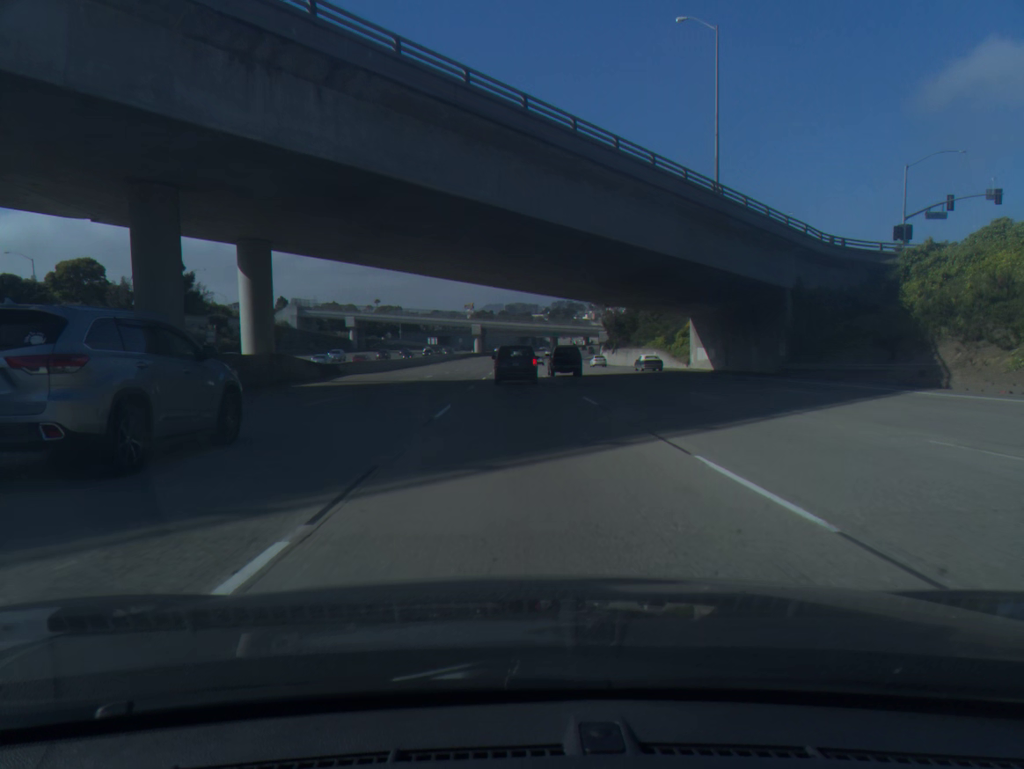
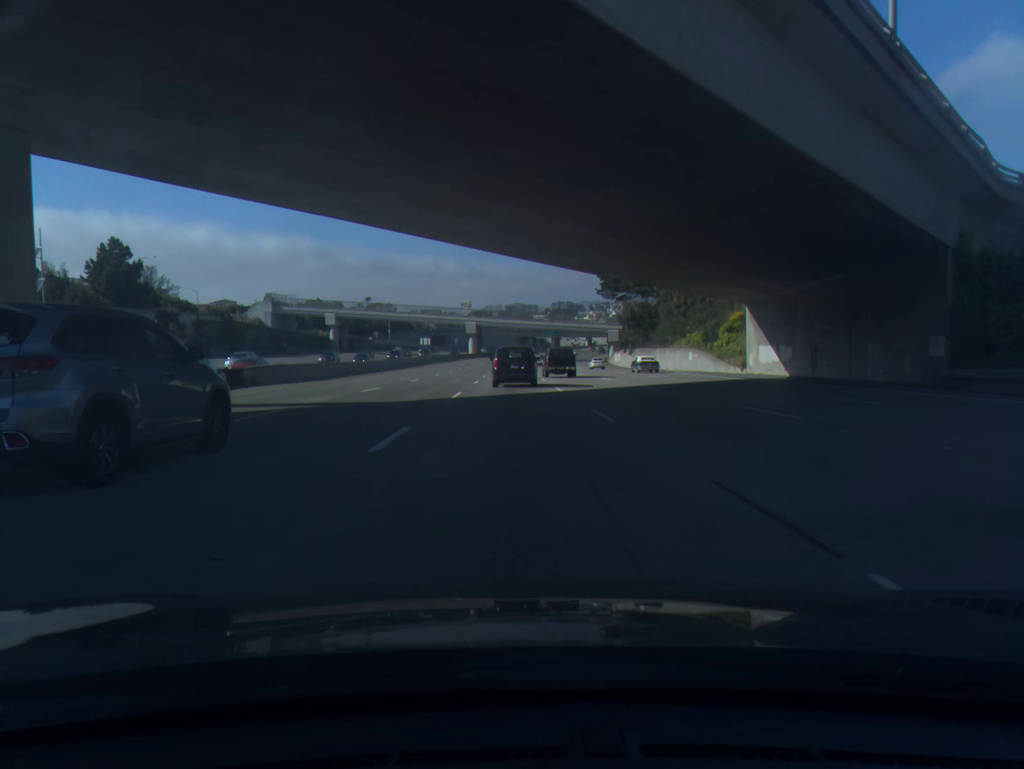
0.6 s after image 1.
(0.0, +19.2) m; 0°
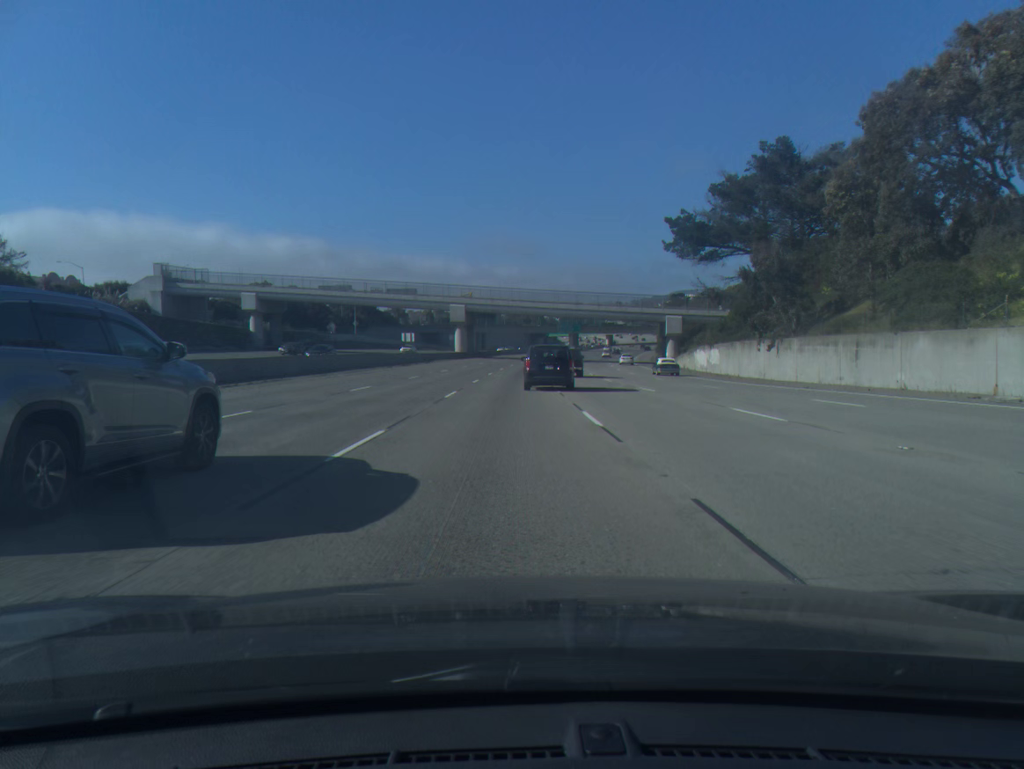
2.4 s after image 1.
(-0.3, +57.6) m; -1°
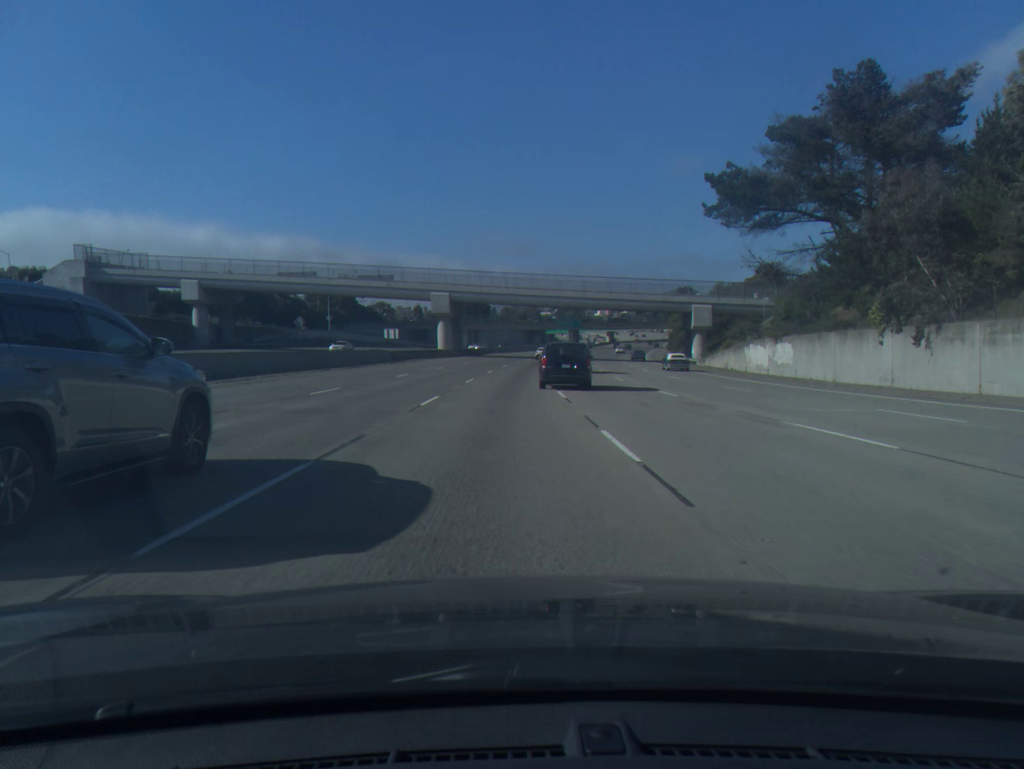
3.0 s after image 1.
(0.0, +19.2) m; 0°
